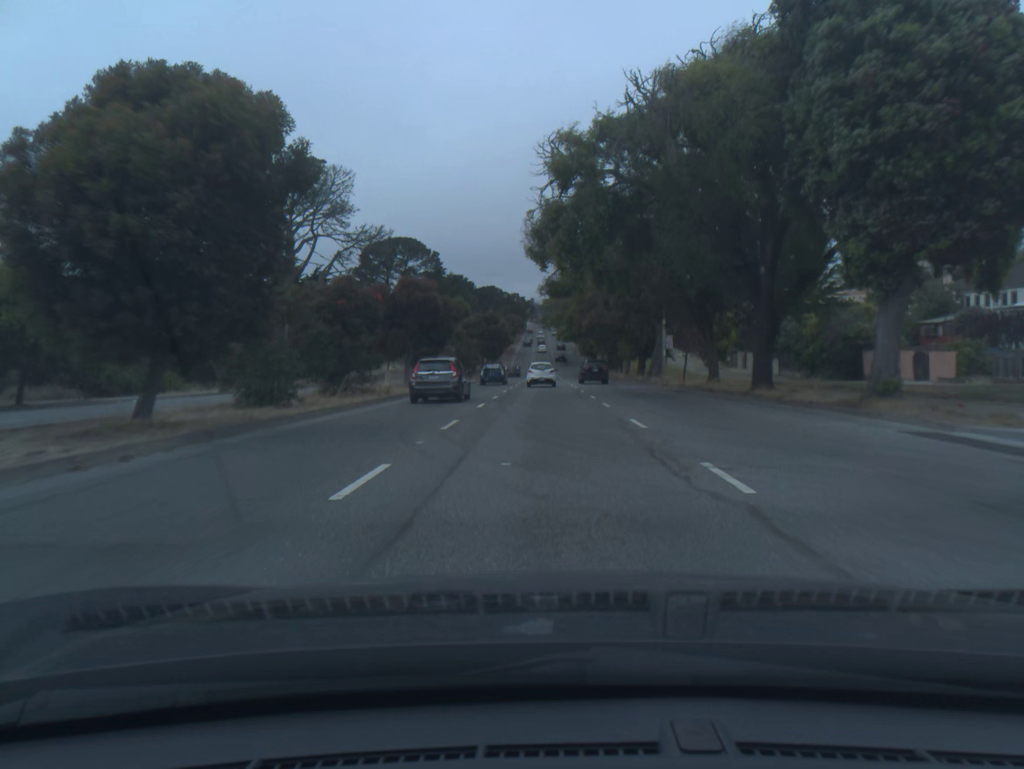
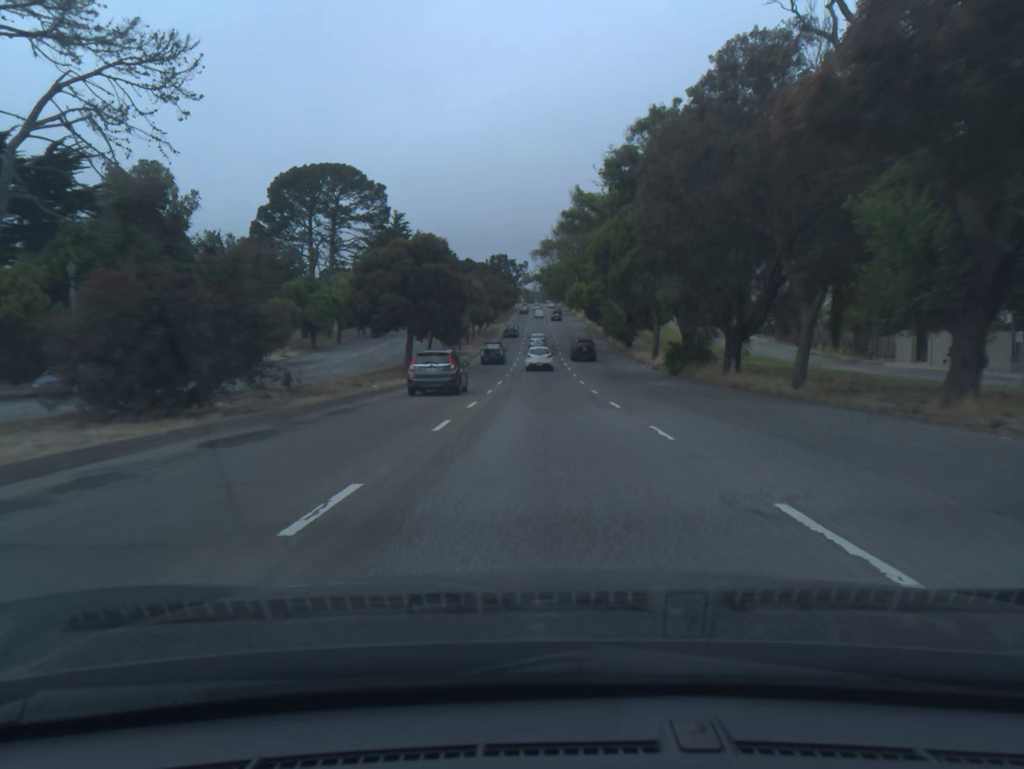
(-0.1, +52.7) m; 0°
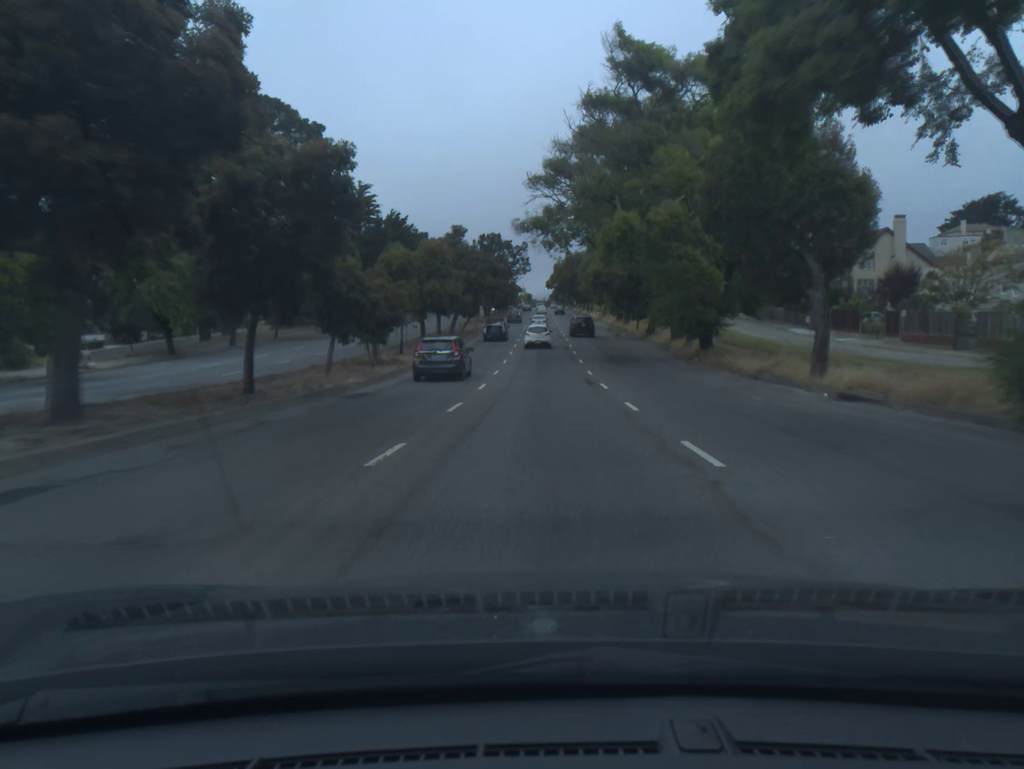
(-0.1, +33.0) m; 0°
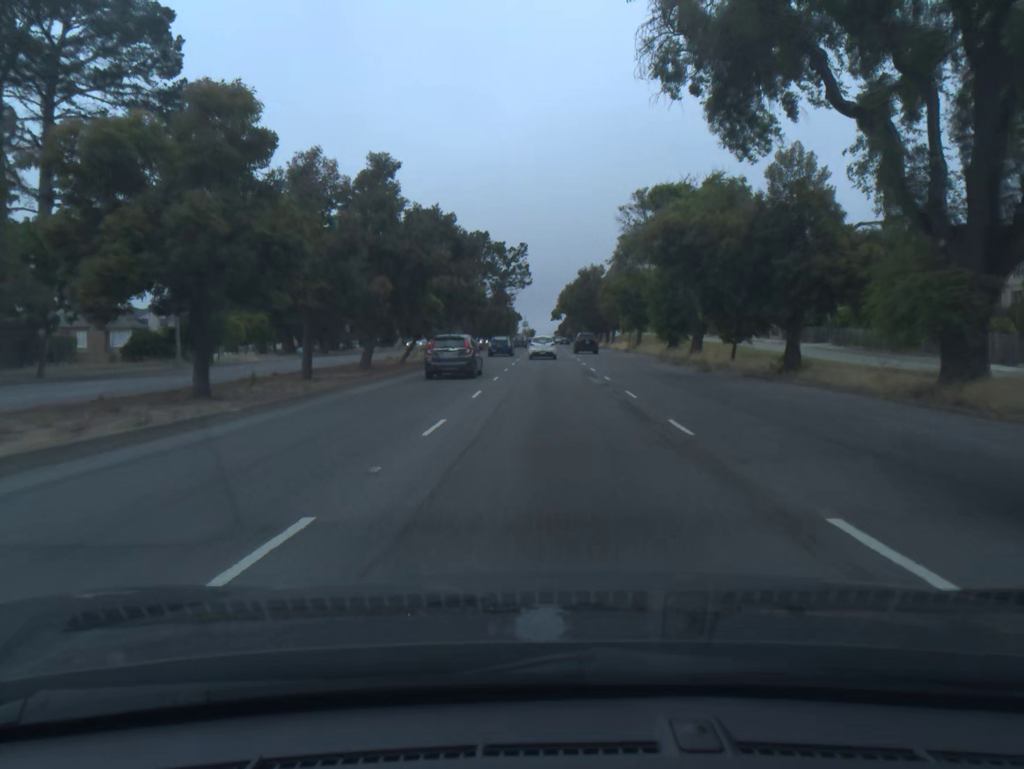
(-0.1, +33.5) m; 0°
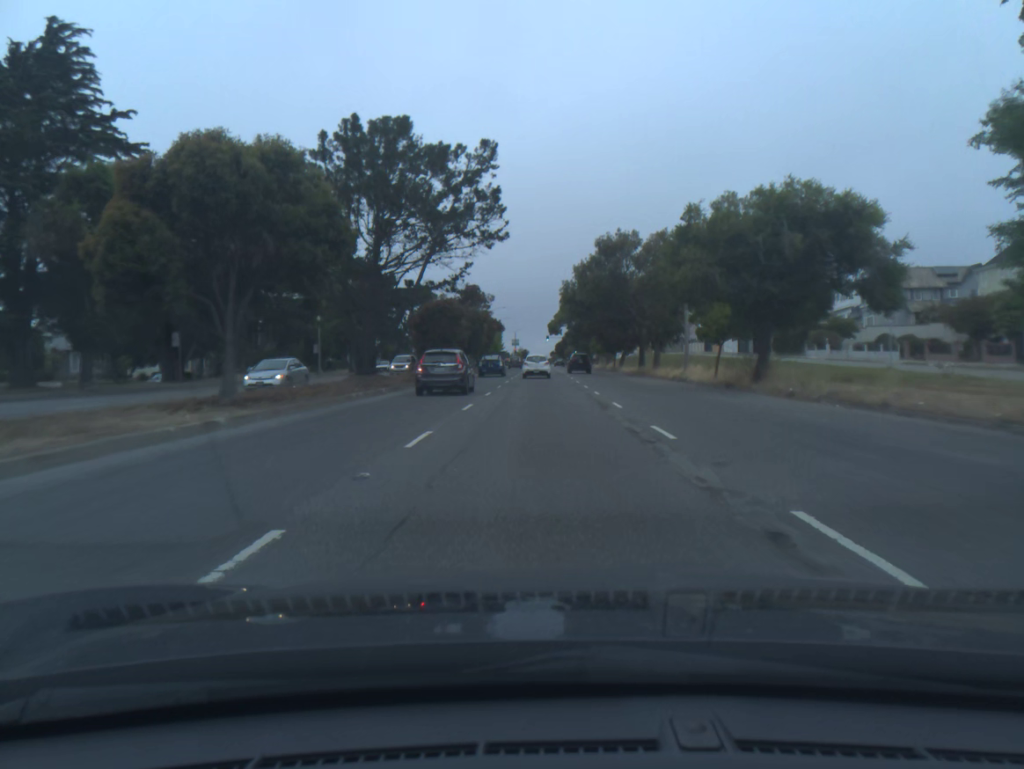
(+0.3, +43.2) m; 0°
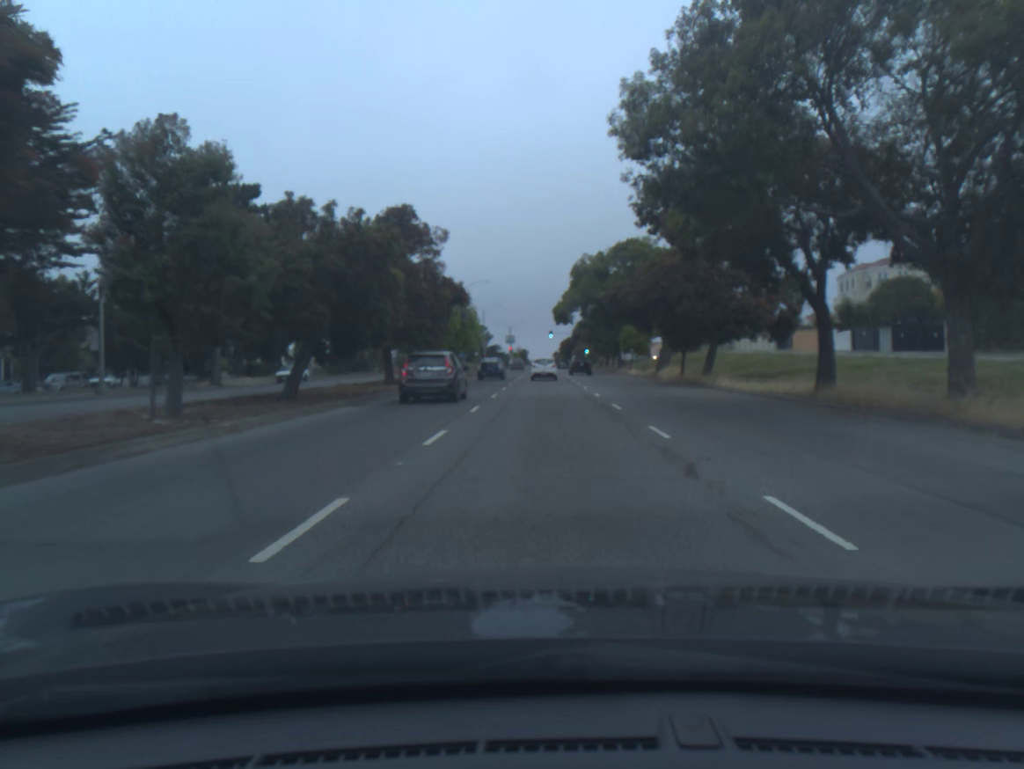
(-0.1, +42.2) m; 0°
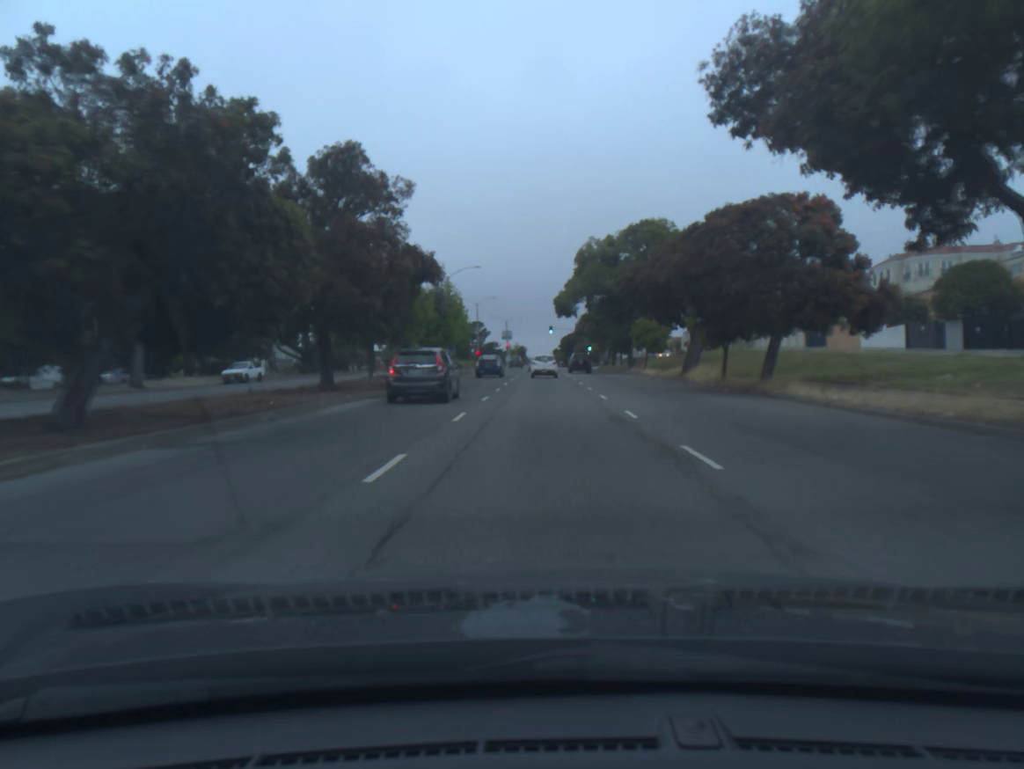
(0.0, +10.9) m; 0°
